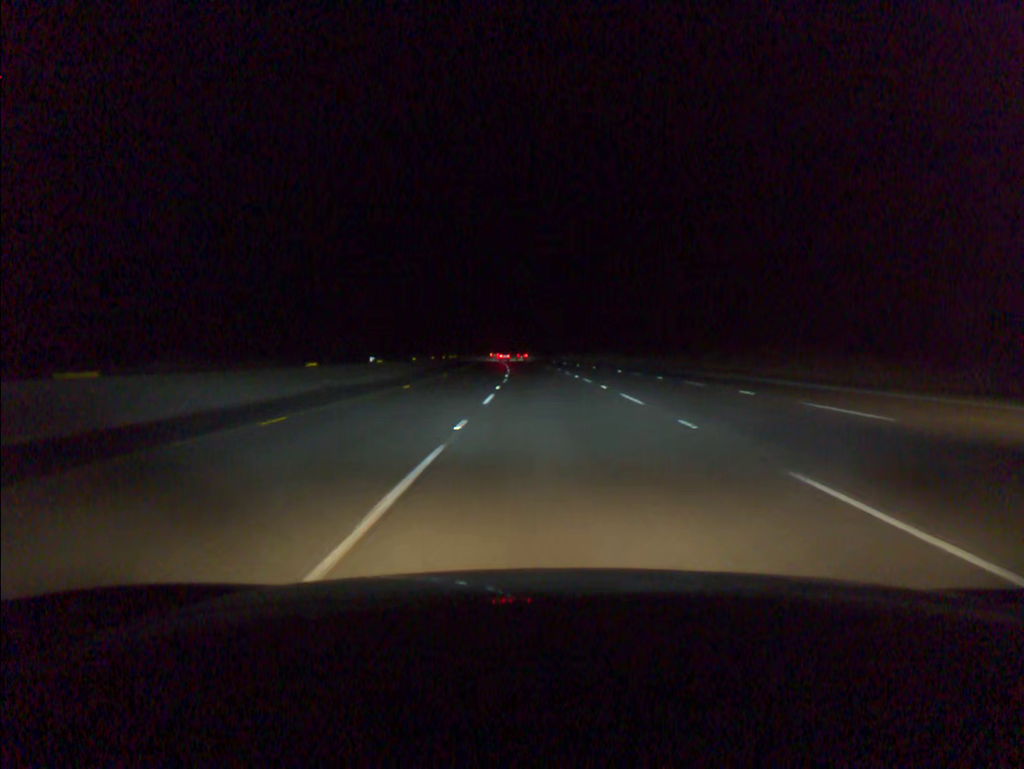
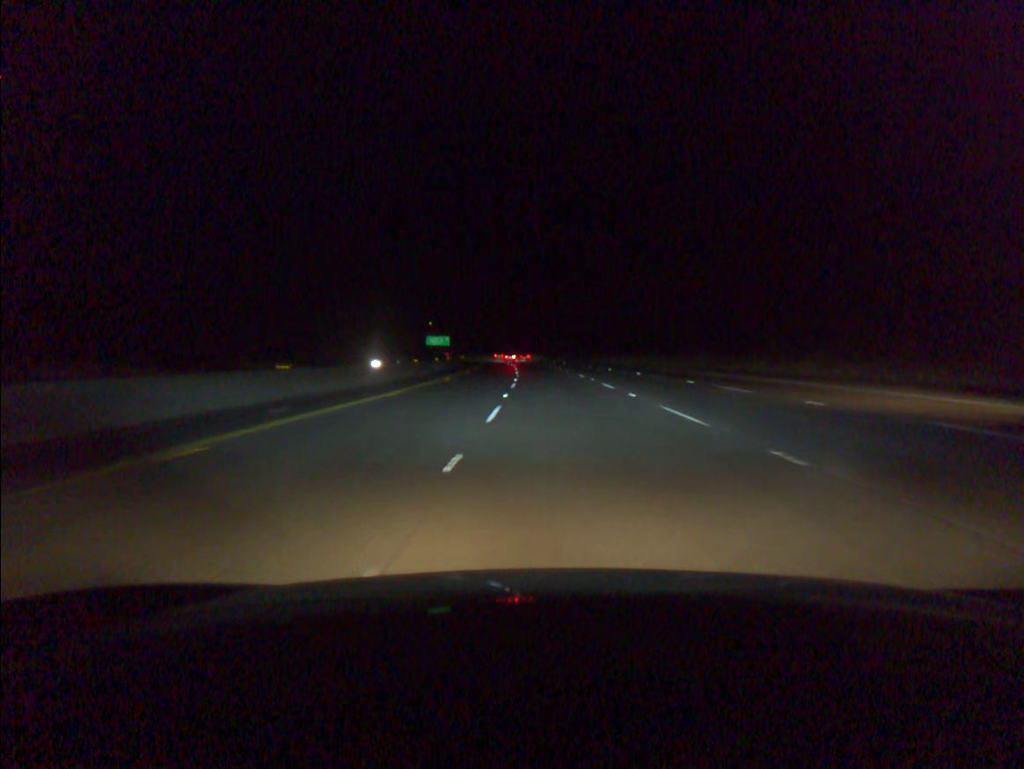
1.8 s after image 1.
(-1.0, +48.4) m; -2°
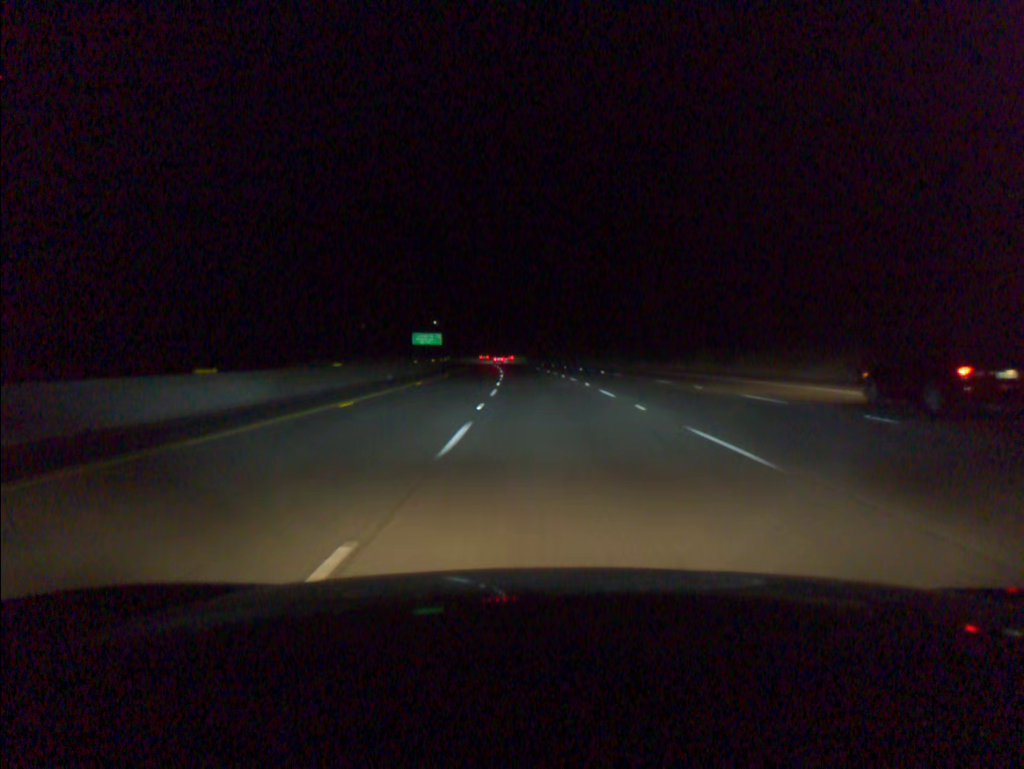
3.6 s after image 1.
(-0.3, +48.2) m; -1°
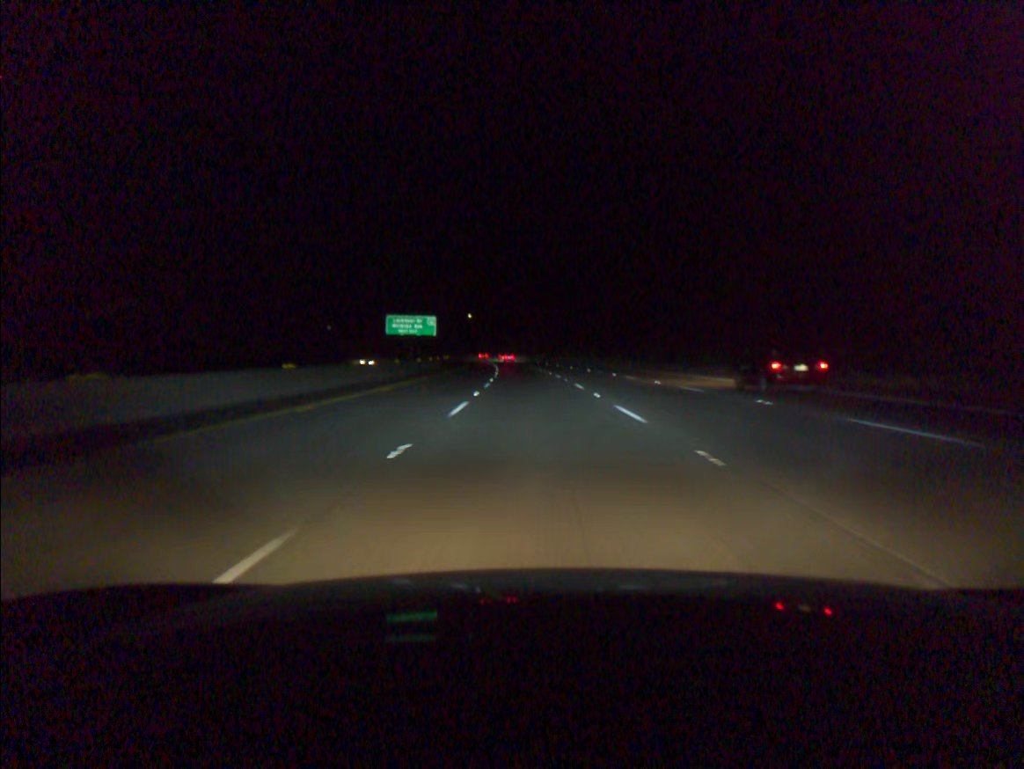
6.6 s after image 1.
(-2.5, +81.6) m; -4°
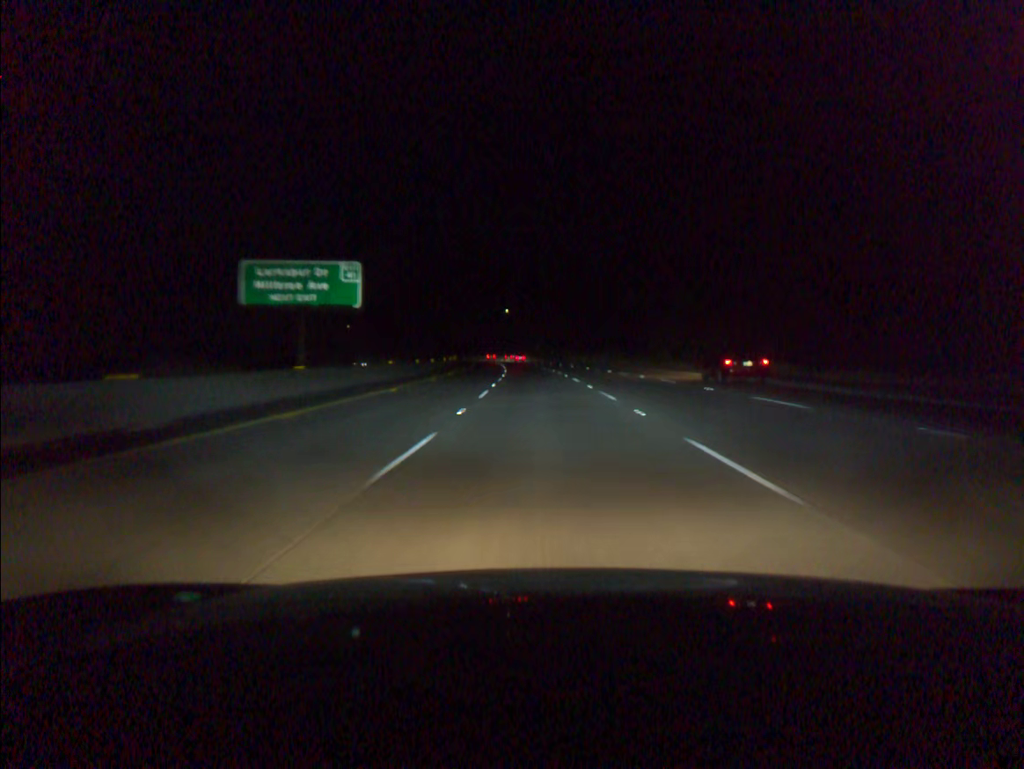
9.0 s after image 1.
(-1.9, +66.1) m; -3°
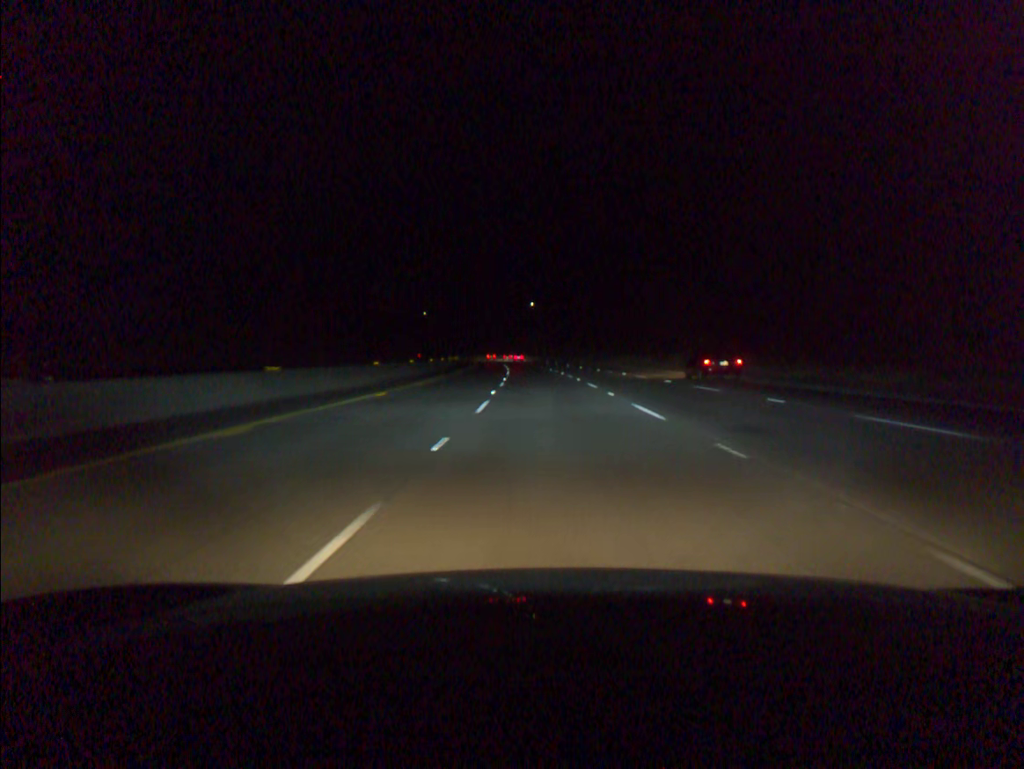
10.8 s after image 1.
(-0.9, +49.9) m; -2°
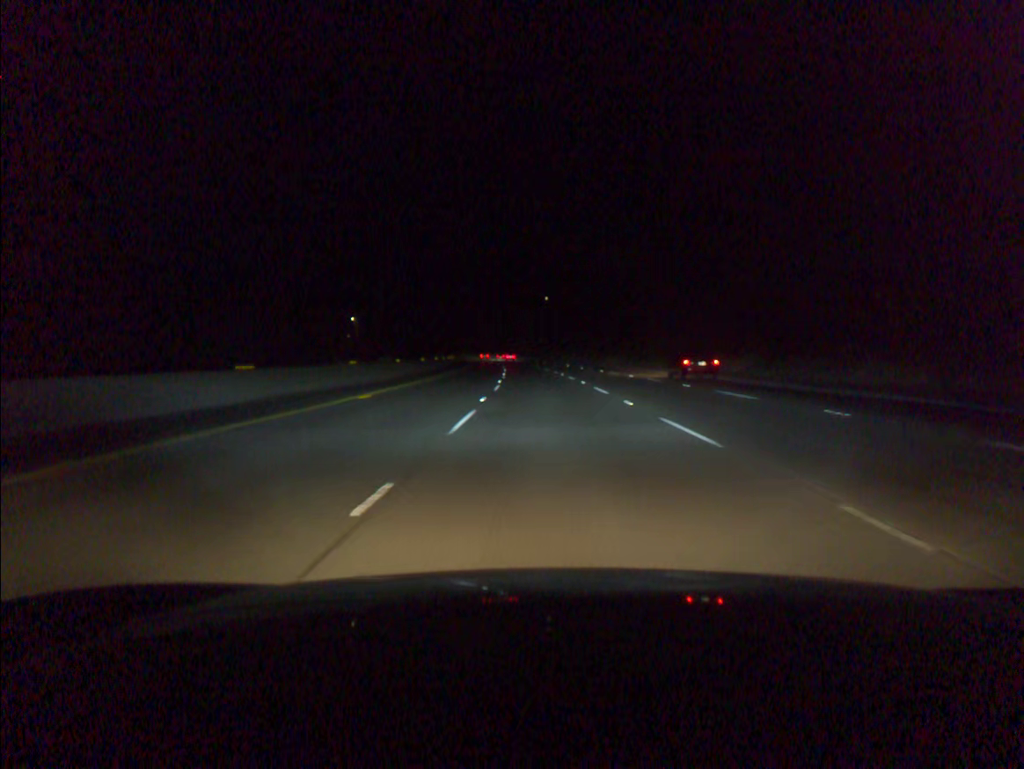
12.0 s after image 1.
(-0.3, +33.5) m; -1°
